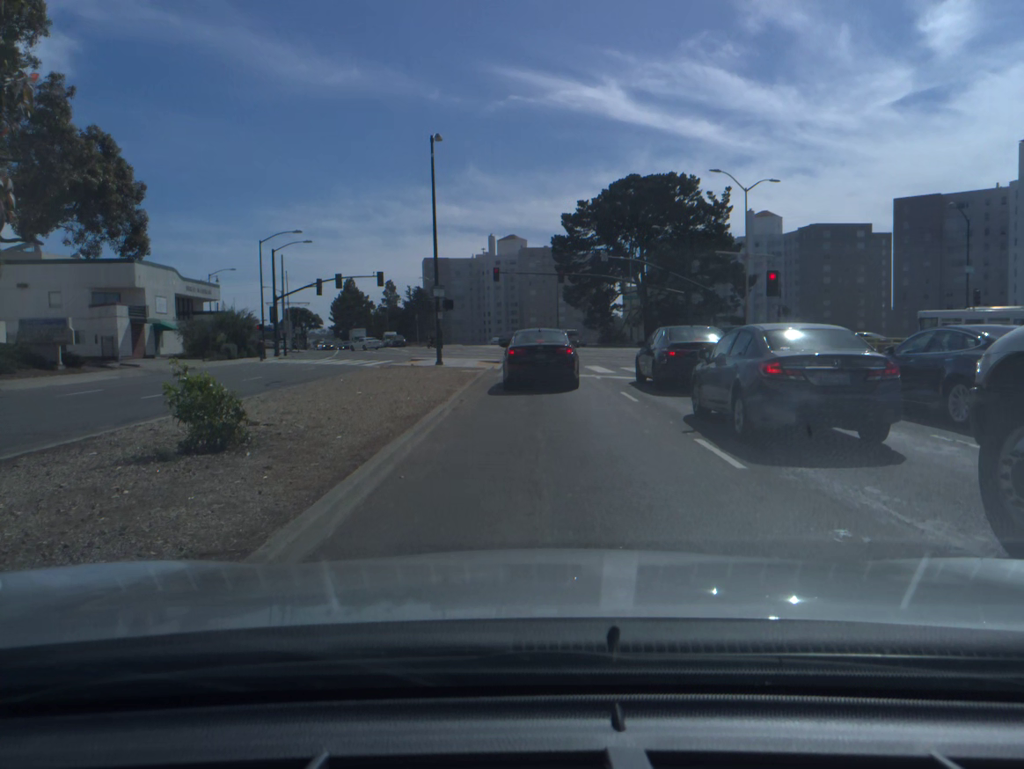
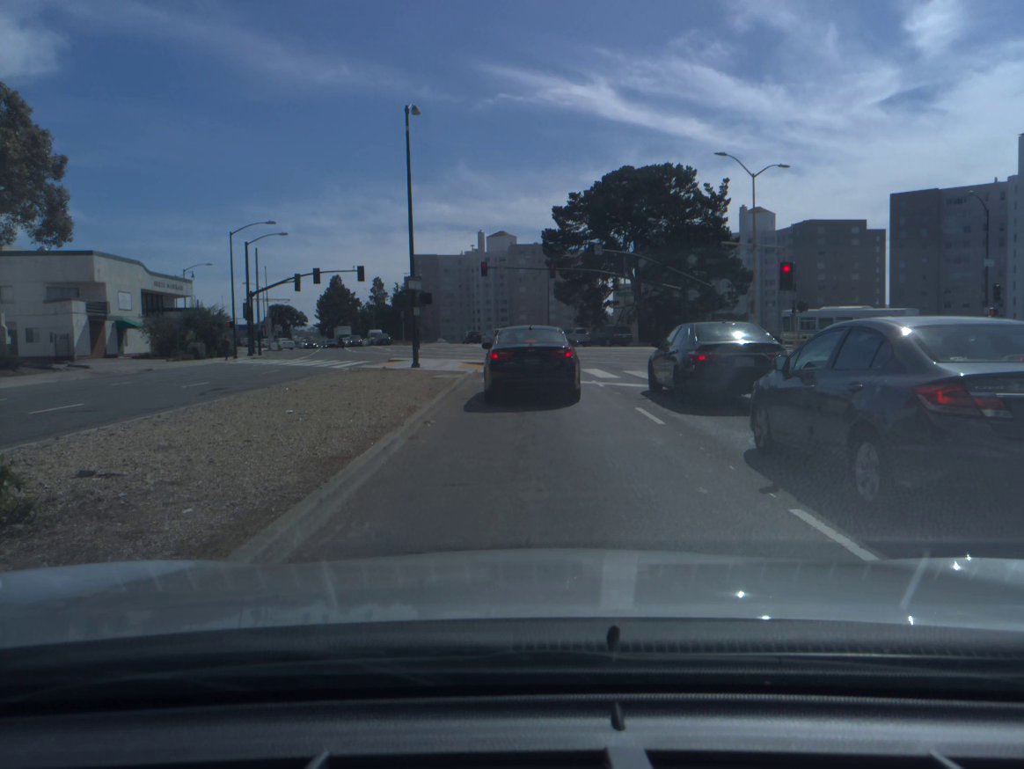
(0.0, +4.1) m; 0°
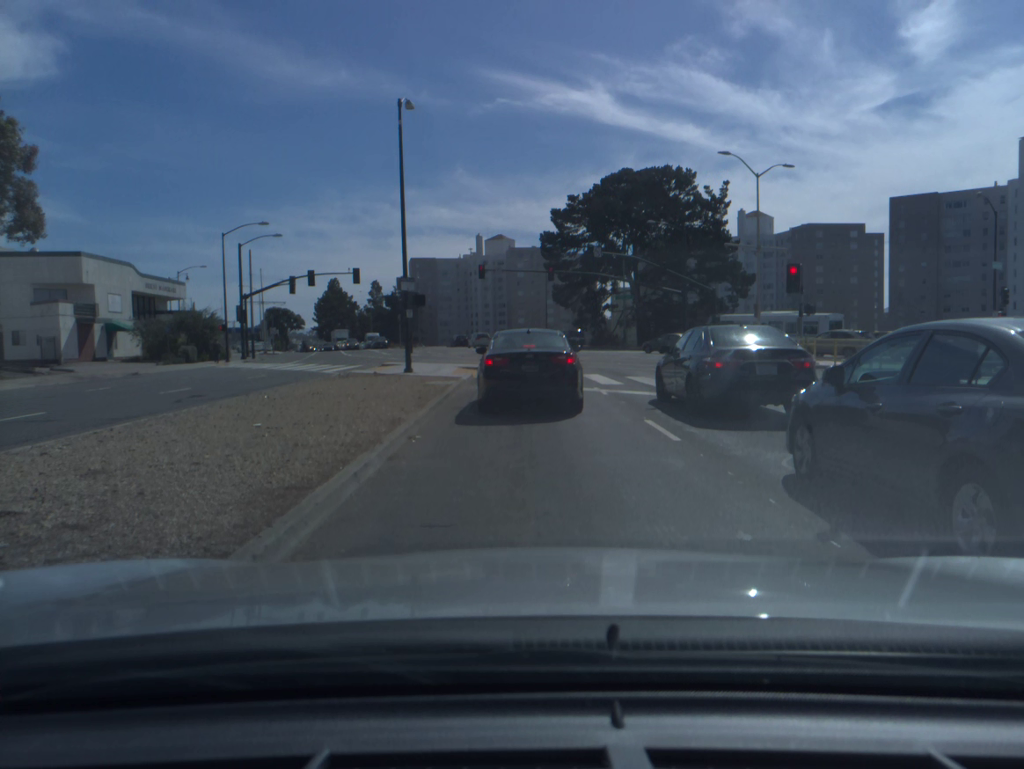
(0.0, +1.4) m; -1°
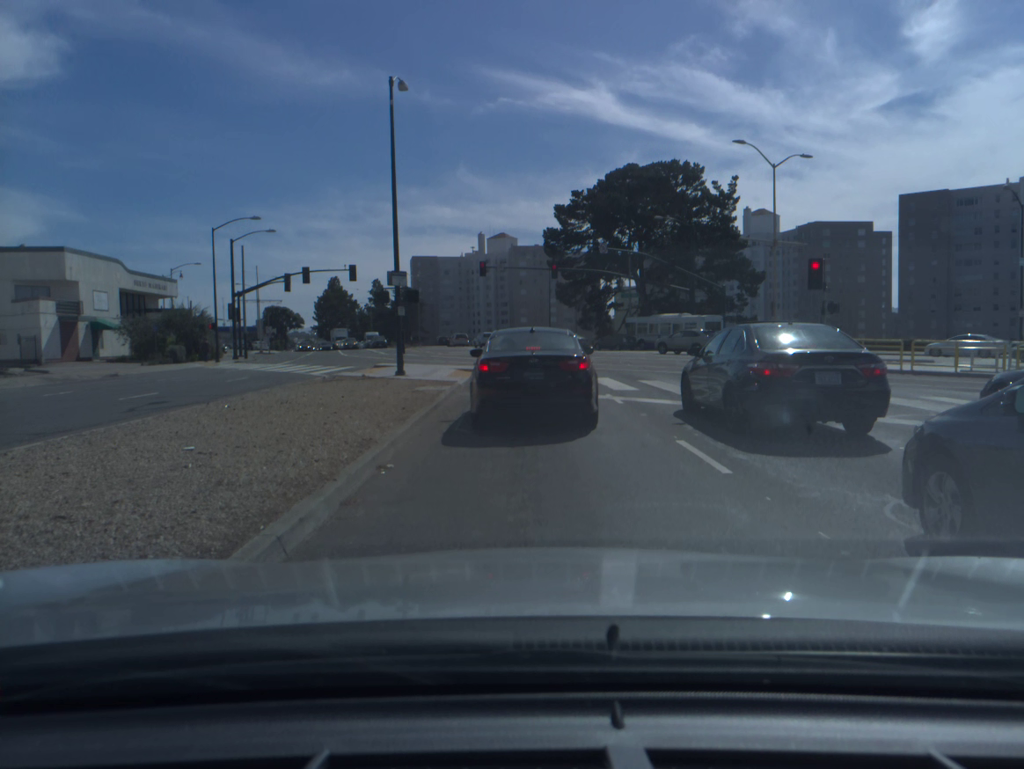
(0.0, +2.3) m; -1°
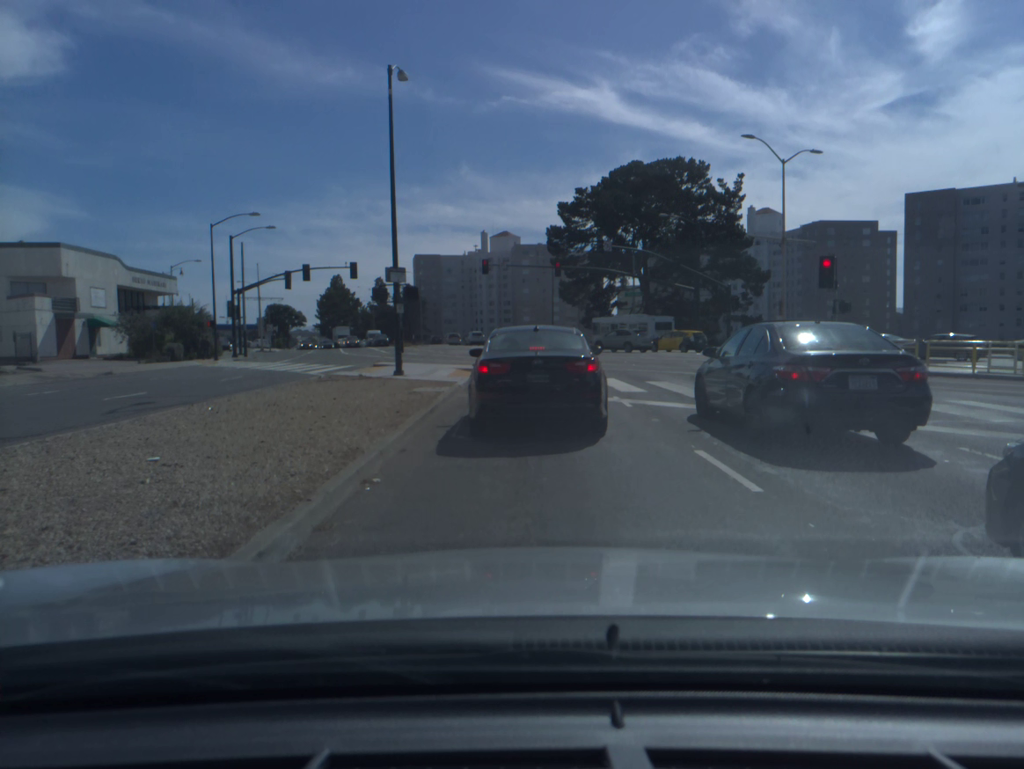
(0.0, +0.9) m; 0°
